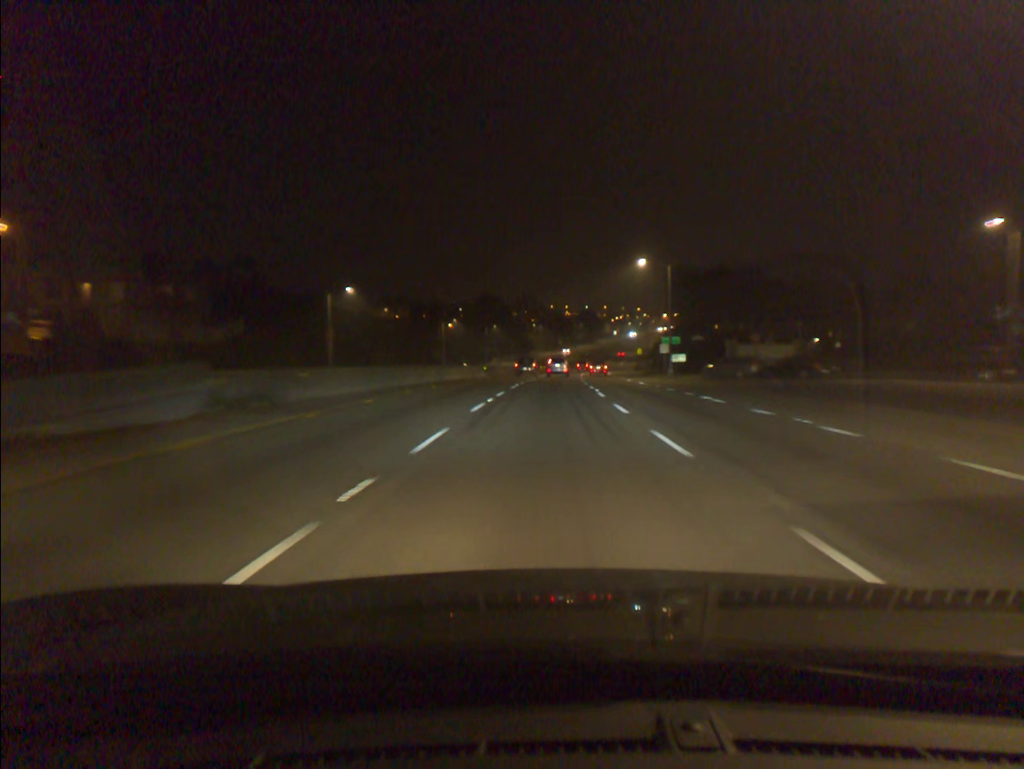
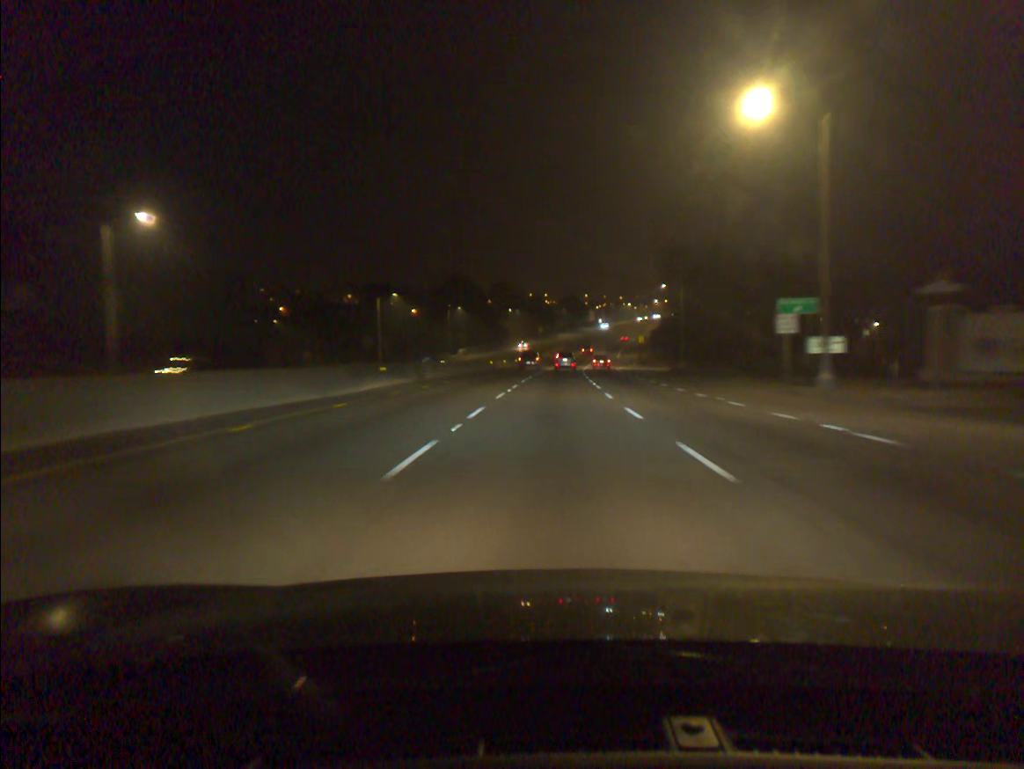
(+0.5, +38.6) m; +2°
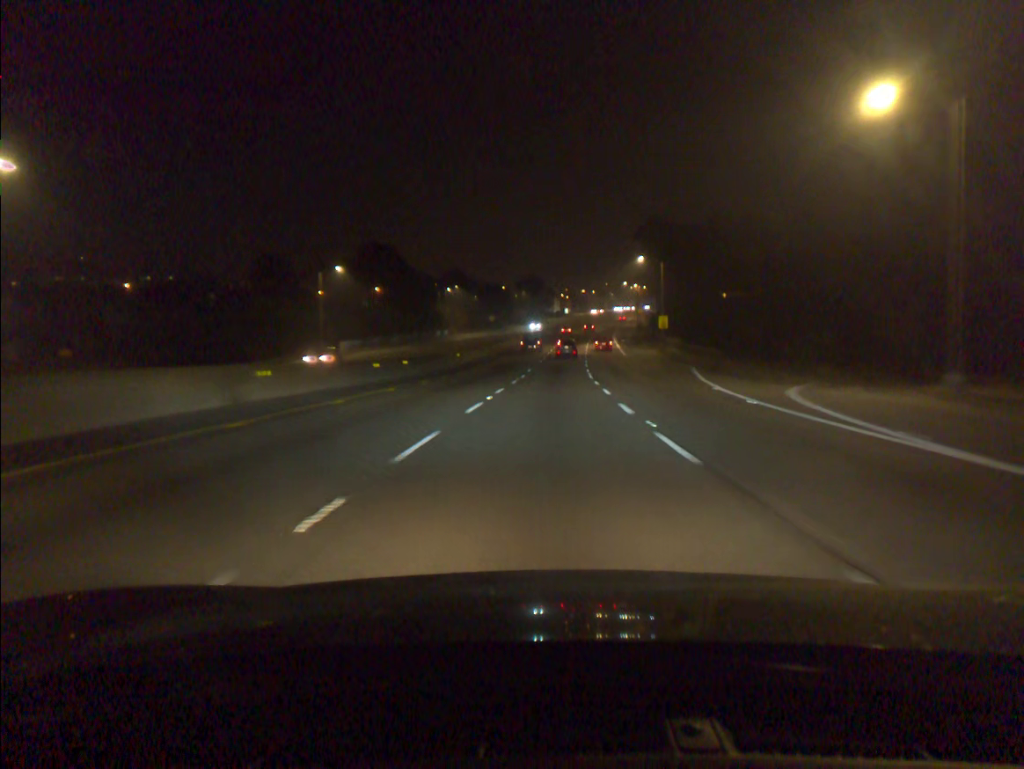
(+1.8, +65.9) m; +3°
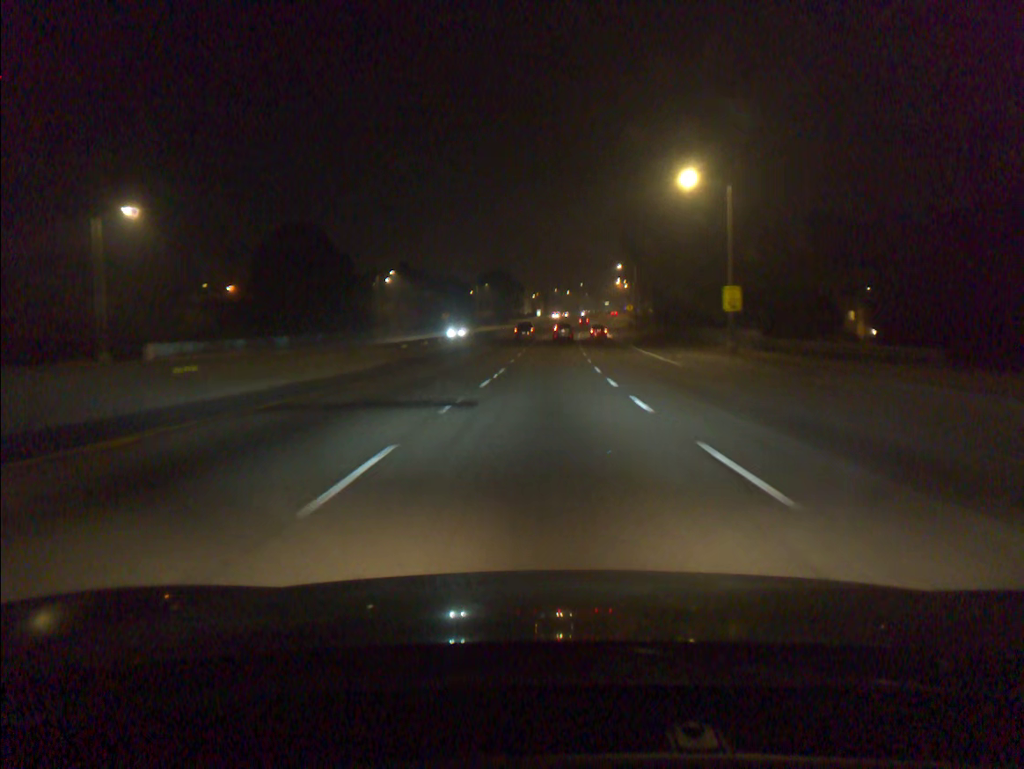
(+0.7, +39.5) m; +2°
